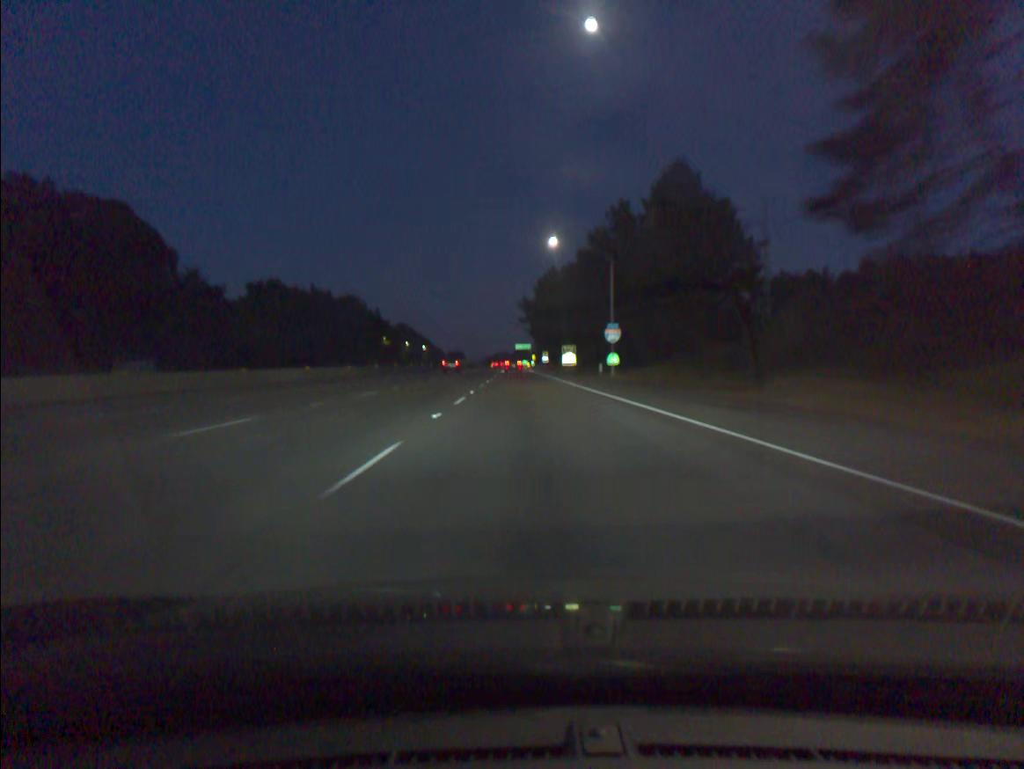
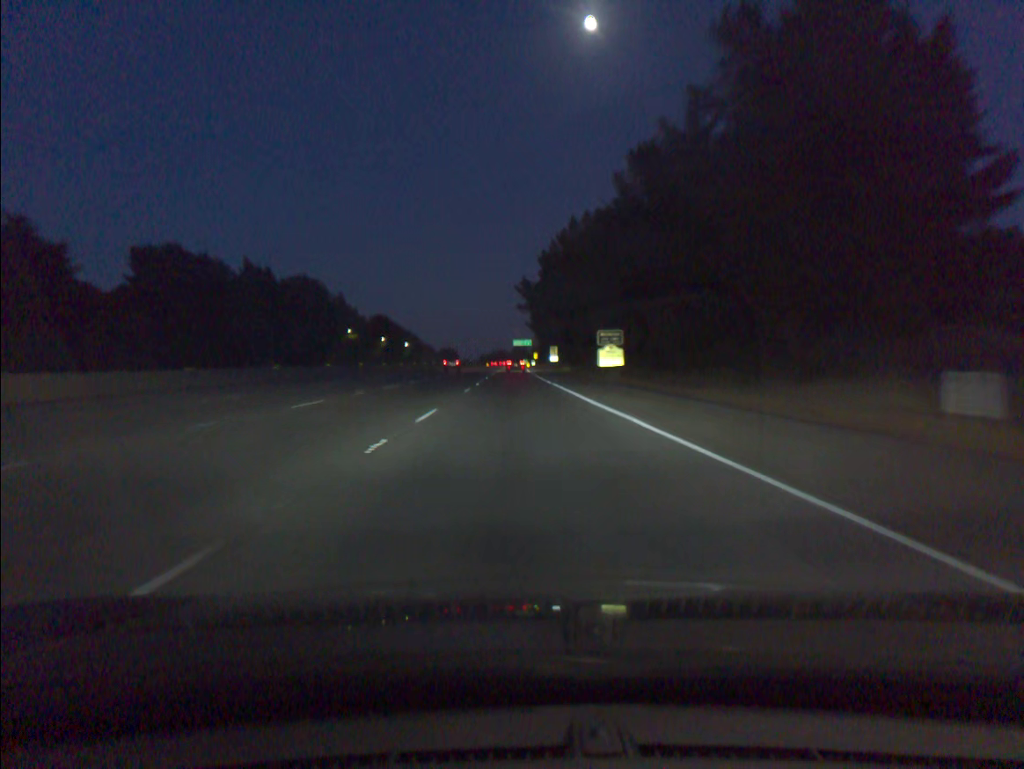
(+0.1, +51.1) m; 0°
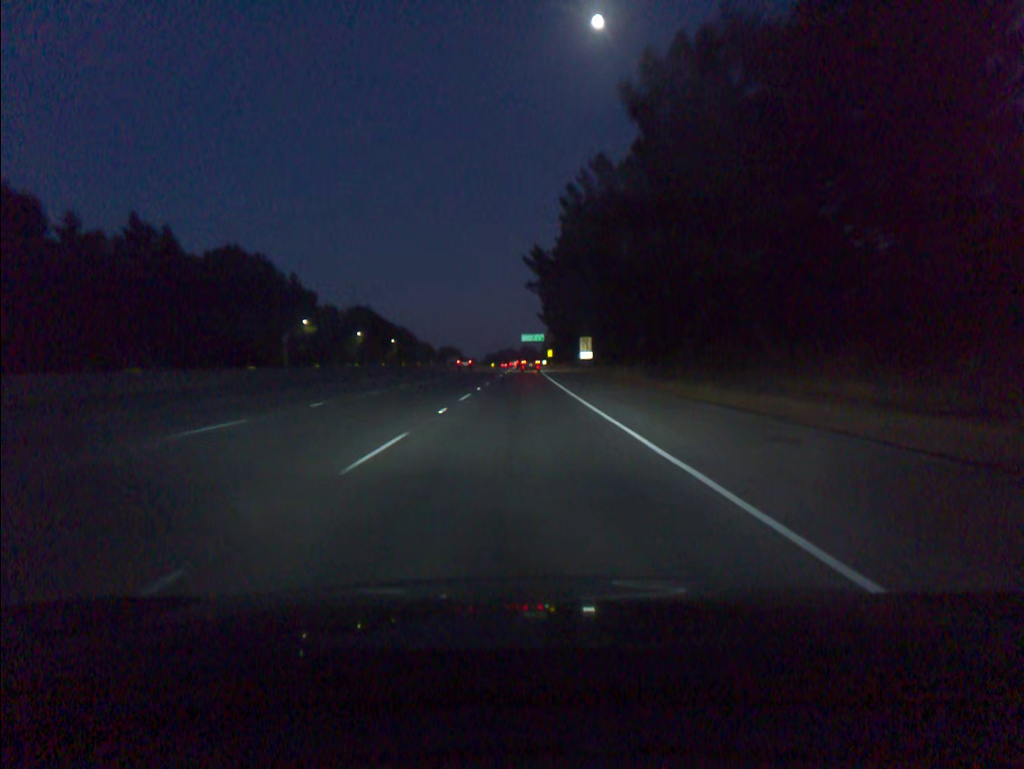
(-0.3, +50.9) m; -1°
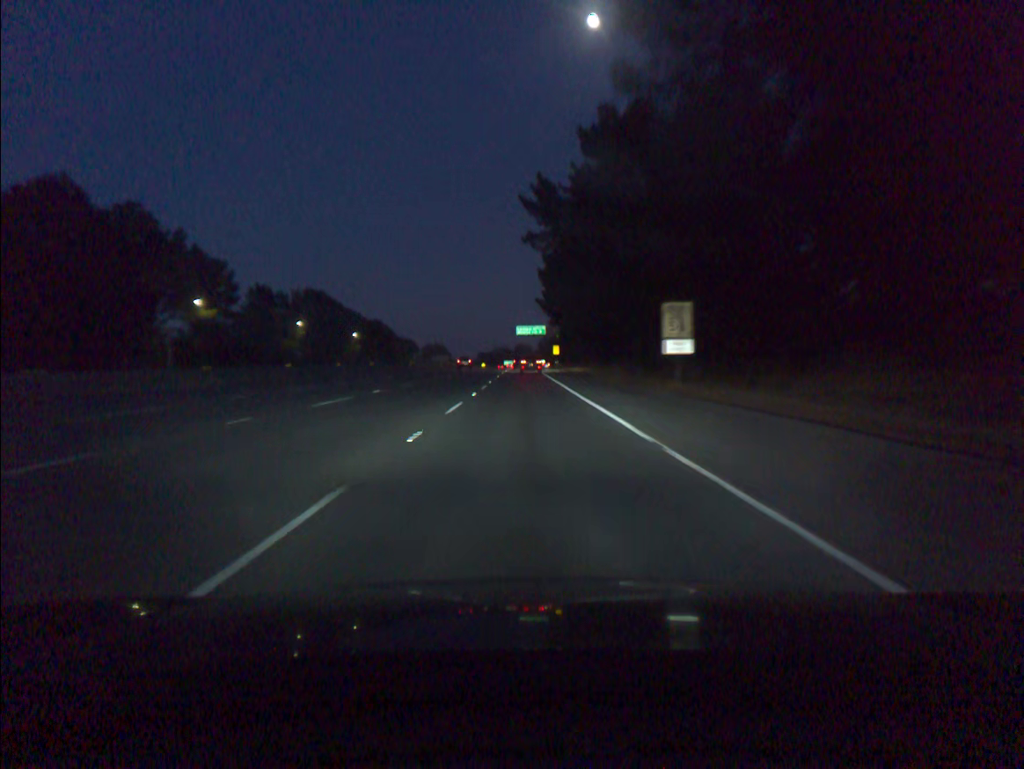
(+0.1, +50.3) m; 0°
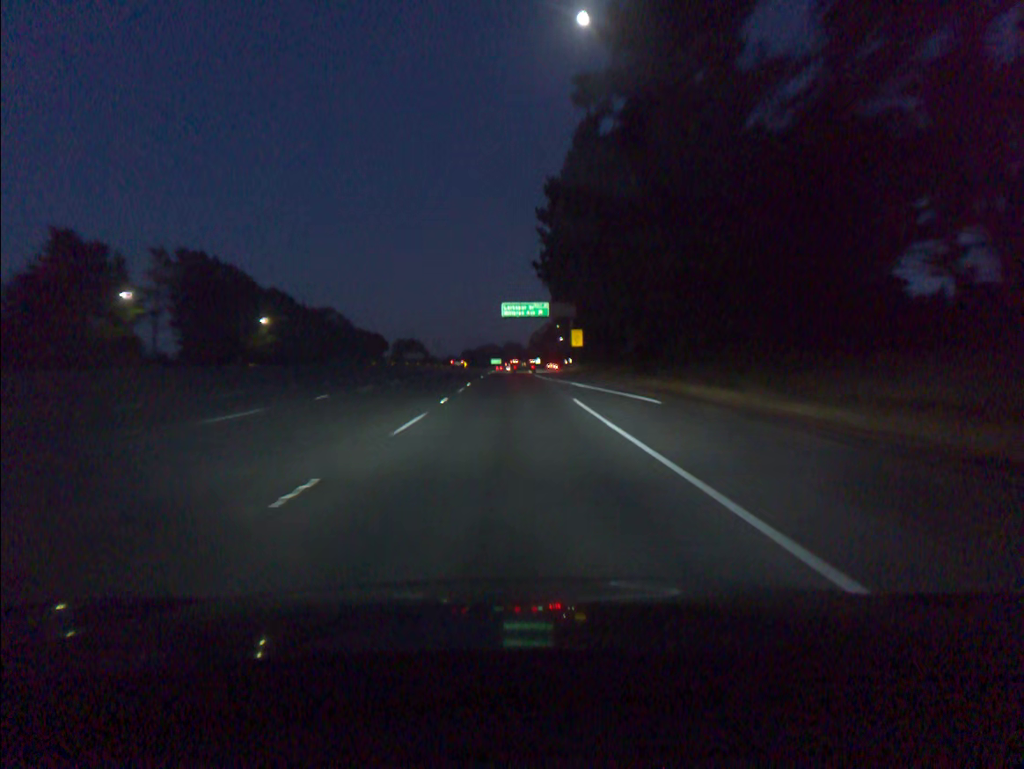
(+0.4, +64.4) m; +1°
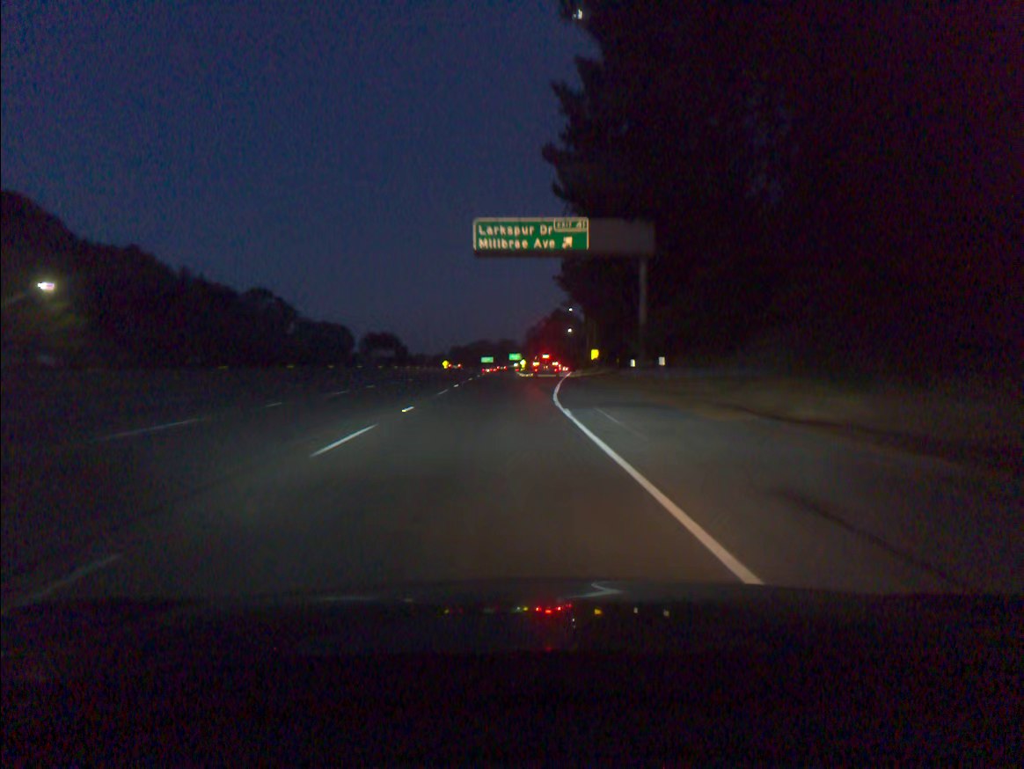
(-0.1, +61.2) m; 0°
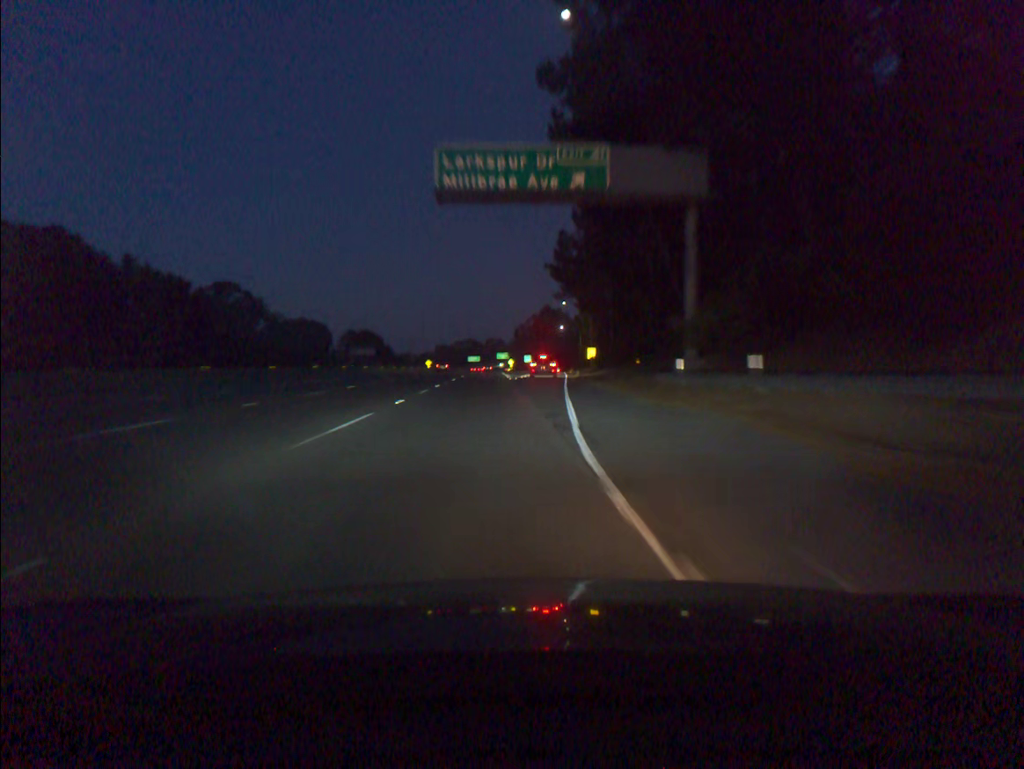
(+0.1, +14.6) m; +1°
